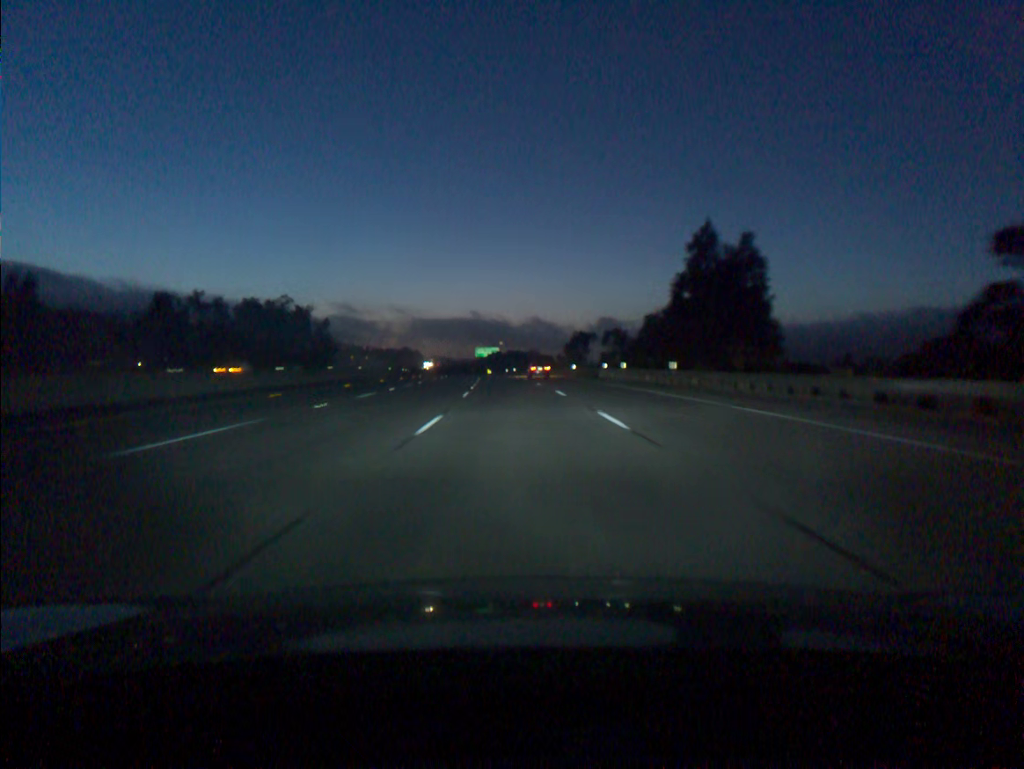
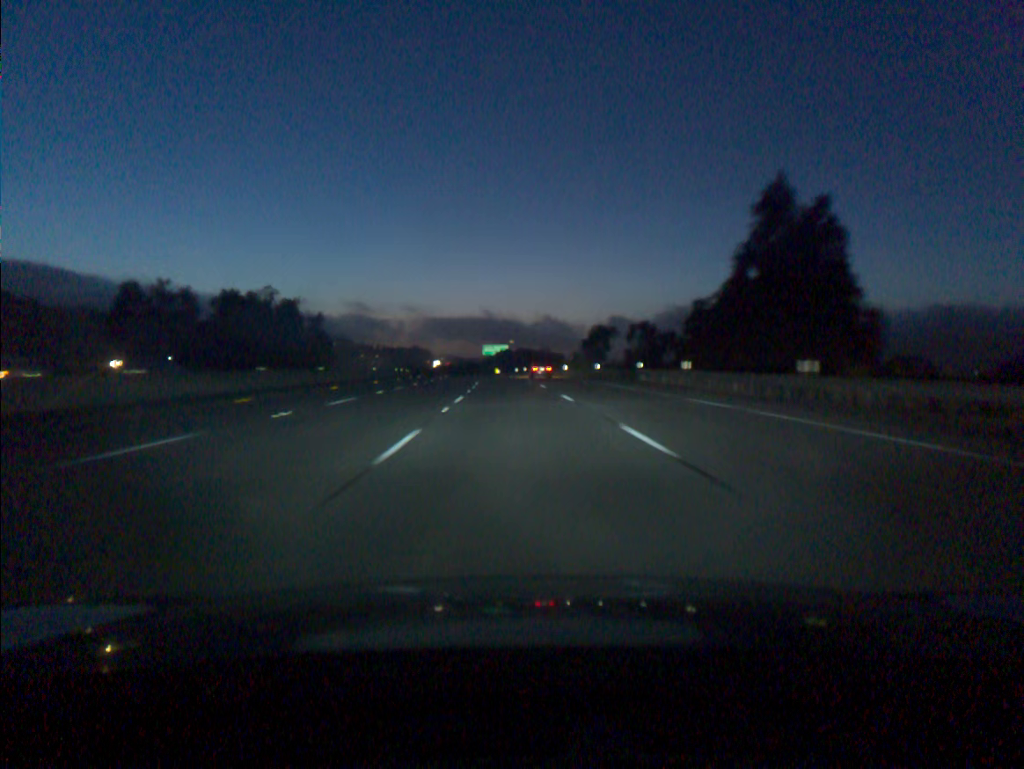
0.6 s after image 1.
(-0.1, +18.4) m; -1°
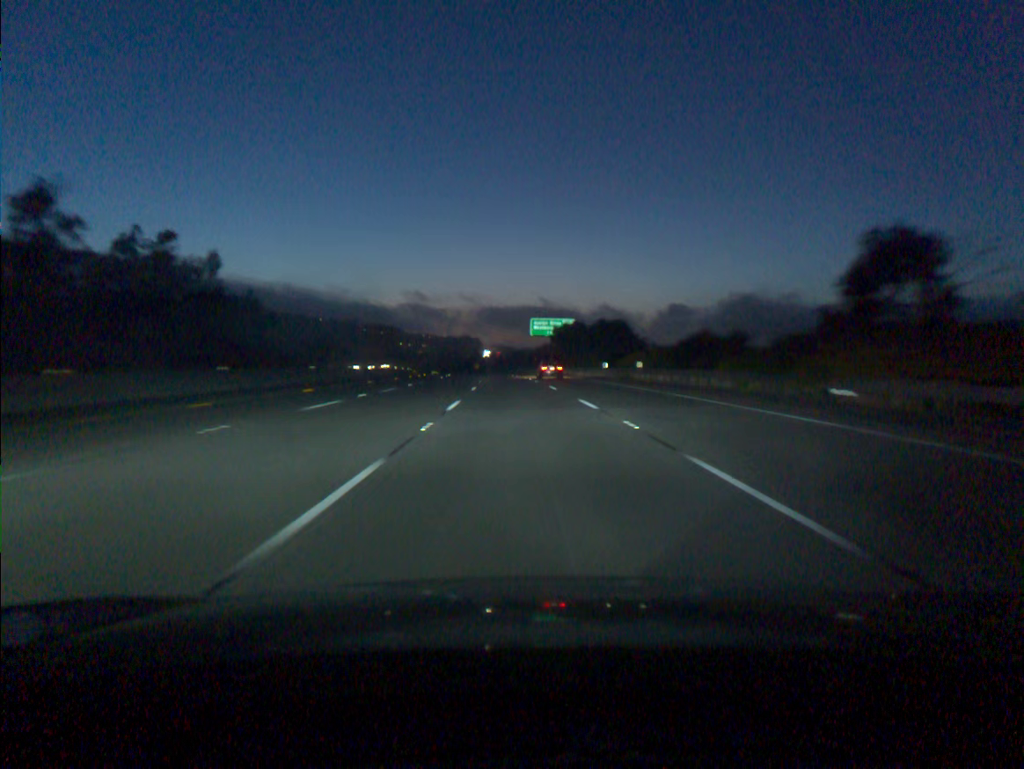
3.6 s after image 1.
(-3.2, +92.2) m; -4°
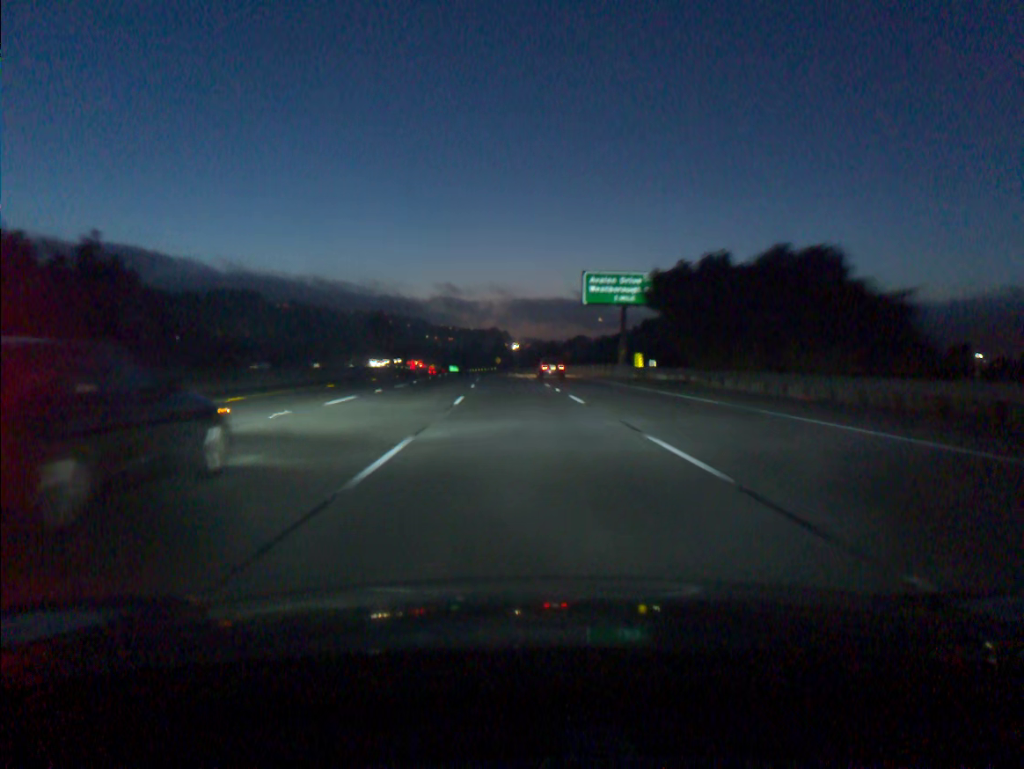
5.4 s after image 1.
(-1.0, +55.5) m; -2°
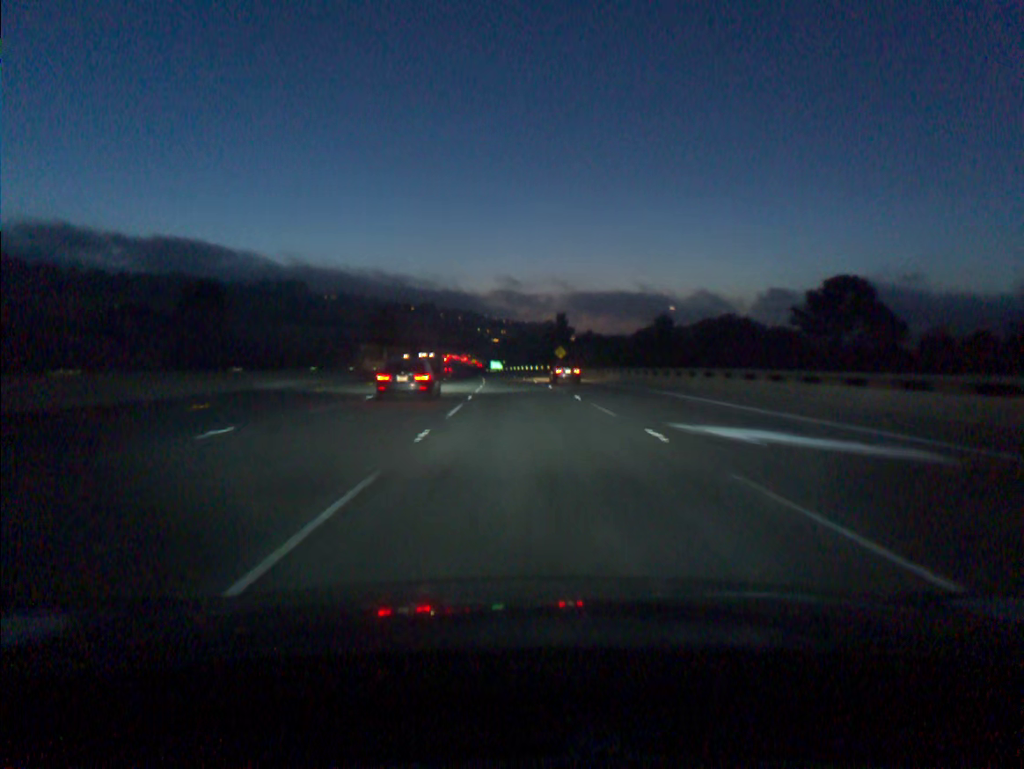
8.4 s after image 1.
(-3.3, +91.8) m; -4°
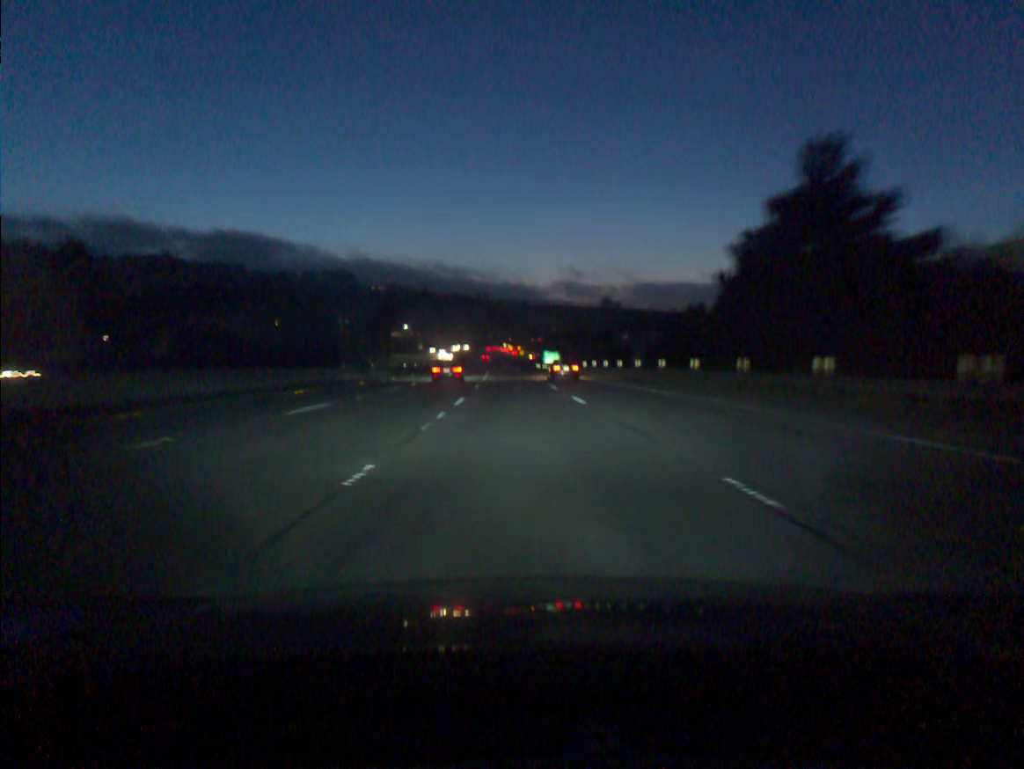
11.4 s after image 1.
(-2.6, +92.0) m; -4°
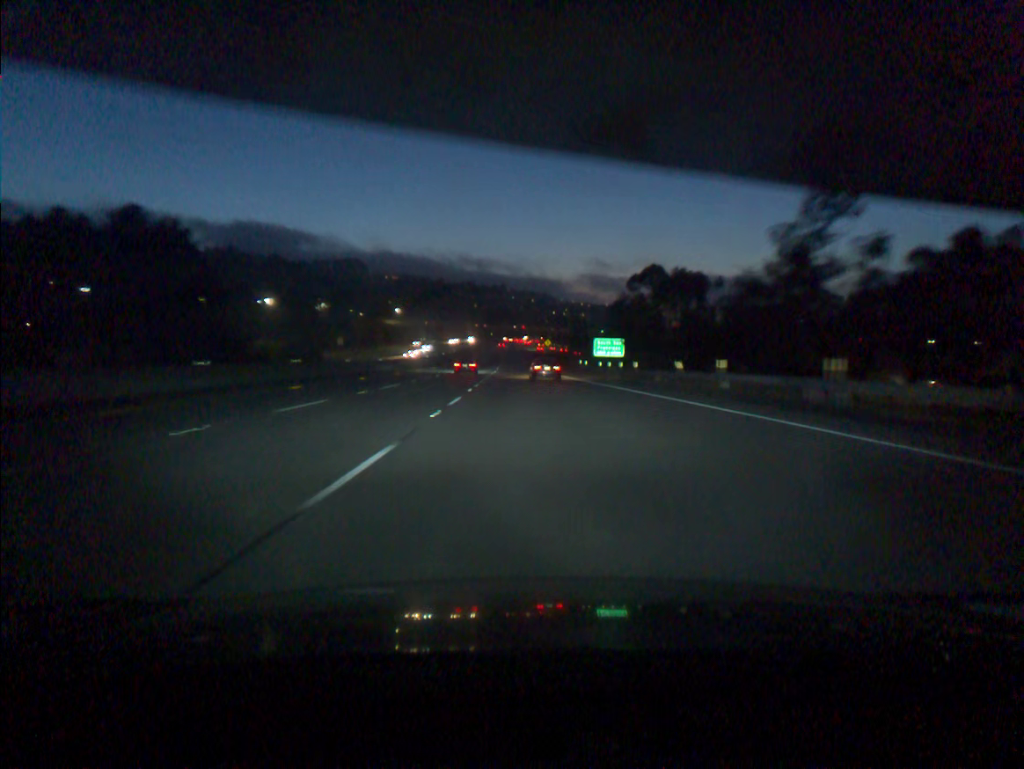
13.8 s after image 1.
(-1.3, +73.7) m; -1°
